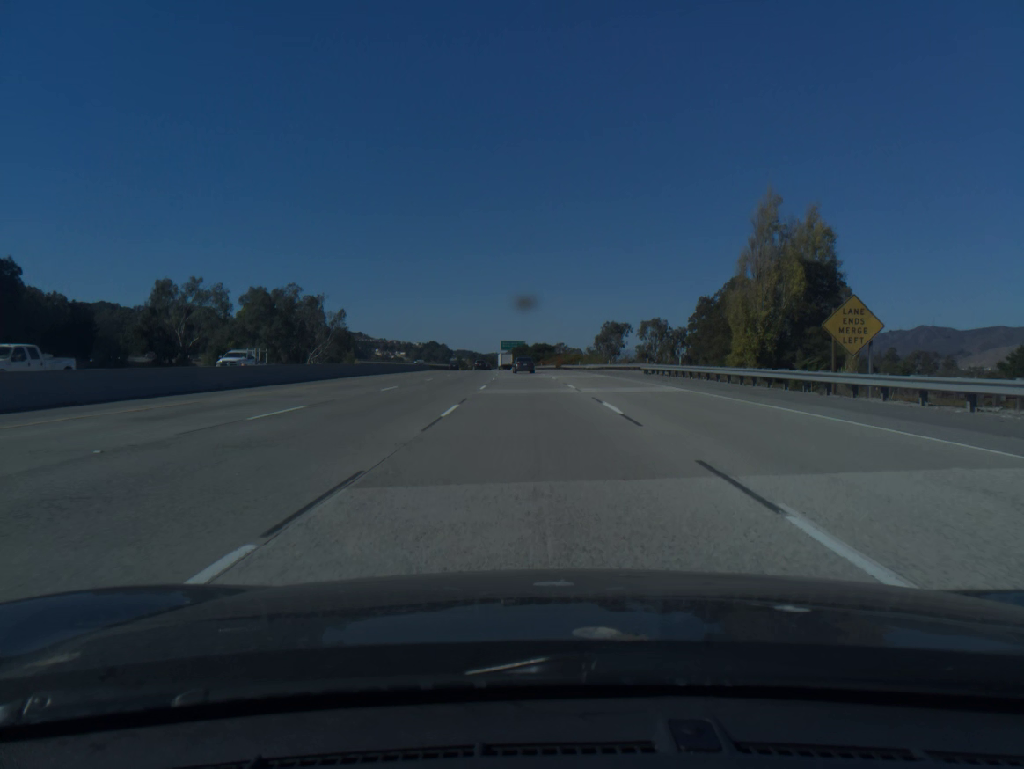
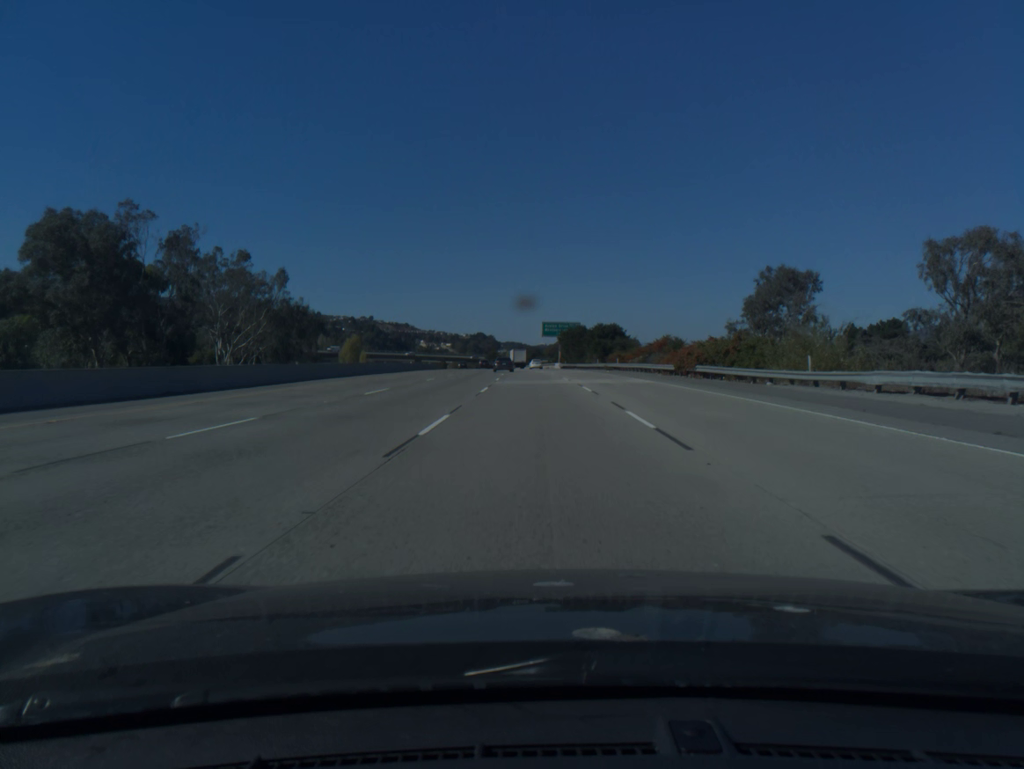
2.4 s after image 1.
(-2.4, +77.0) m; -4°
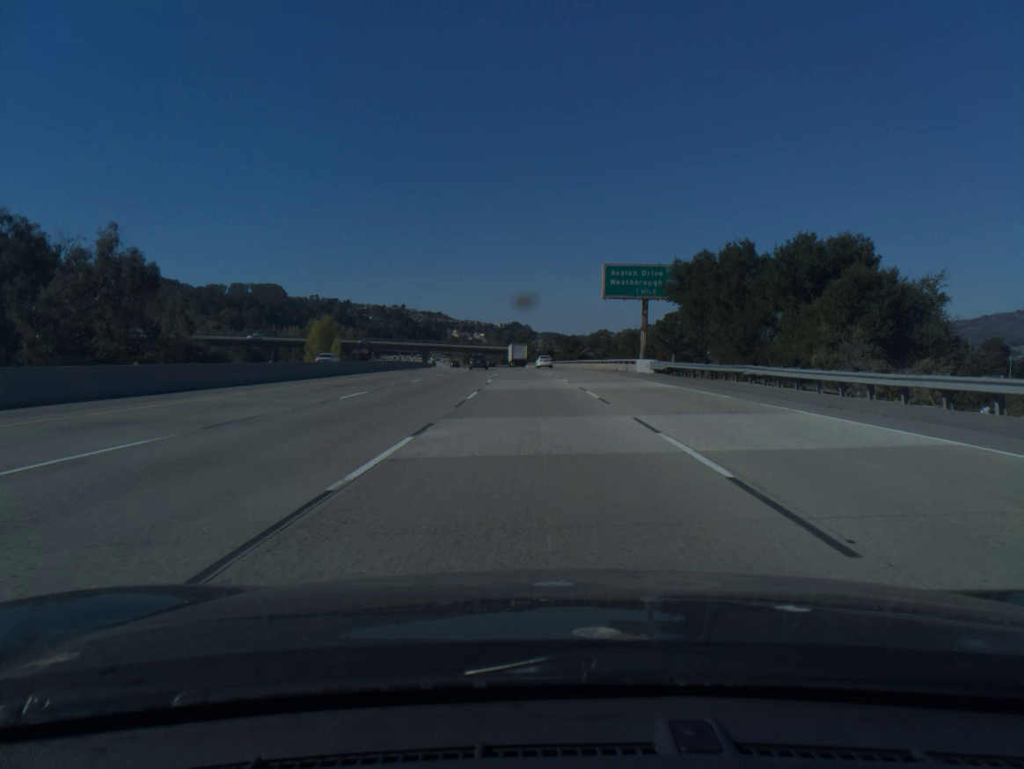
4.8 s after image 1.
(-1.8, +77.1) m; -3°
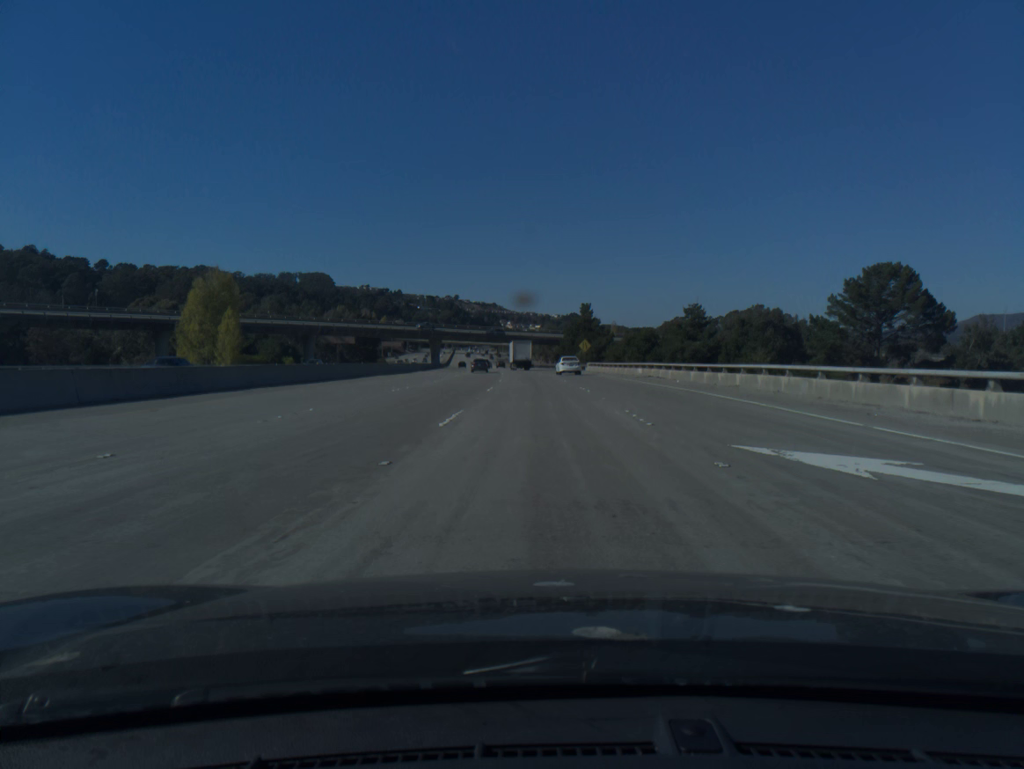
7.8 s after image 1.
(-3.6, +95.4) m; -4°
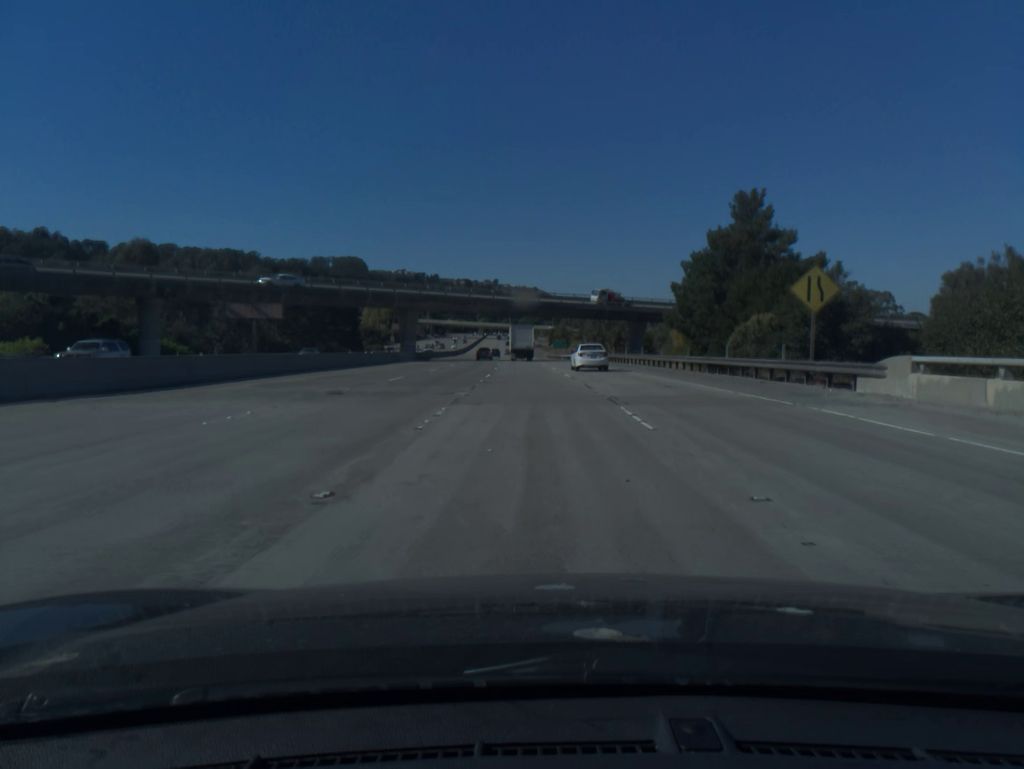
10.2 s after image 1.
(-1.8, +75.6) m; -3°
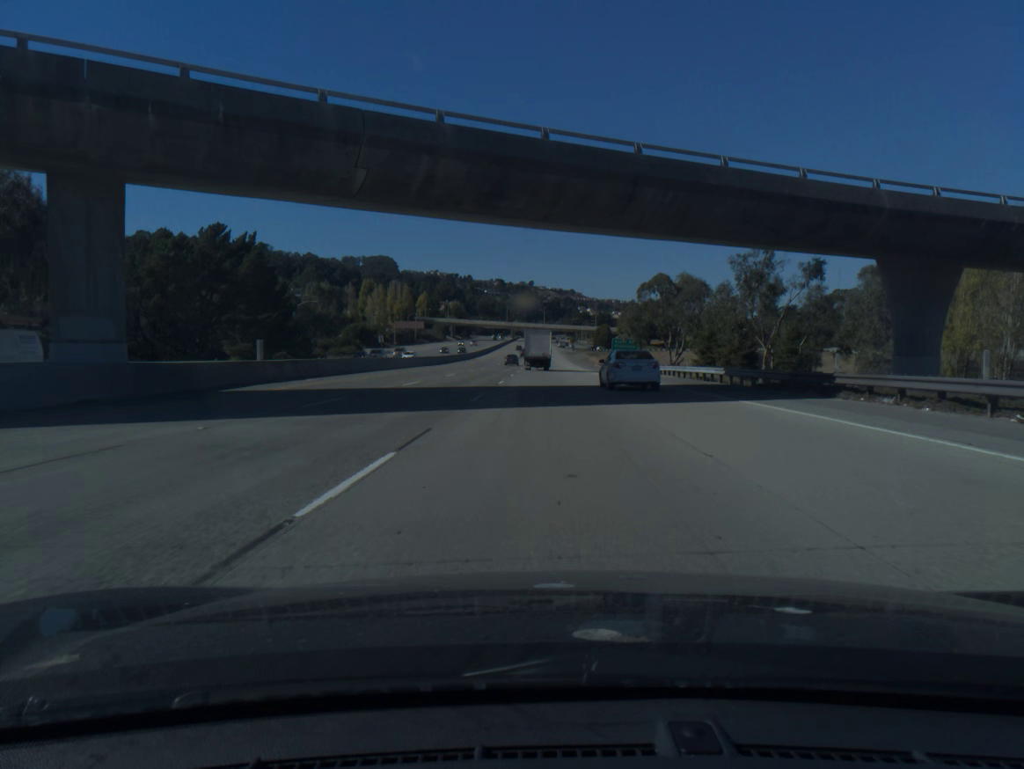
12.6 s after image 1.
(-2.0, +72.7) m; -3°
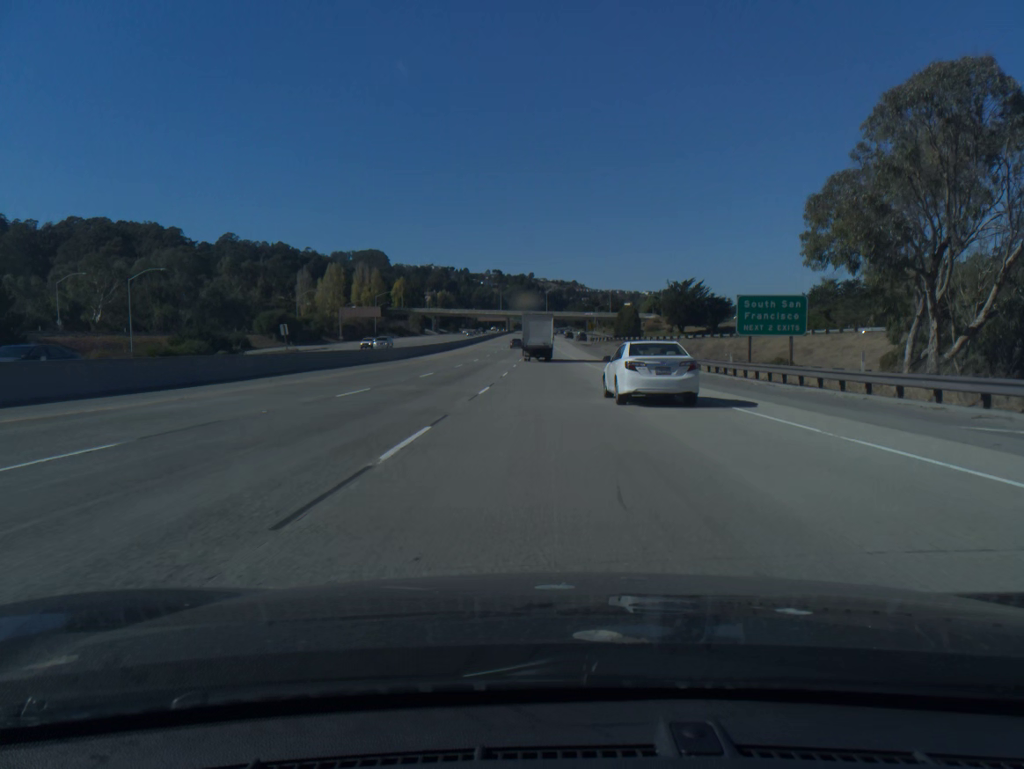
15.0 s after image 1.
(-0.1, +70.0) m; 0°
